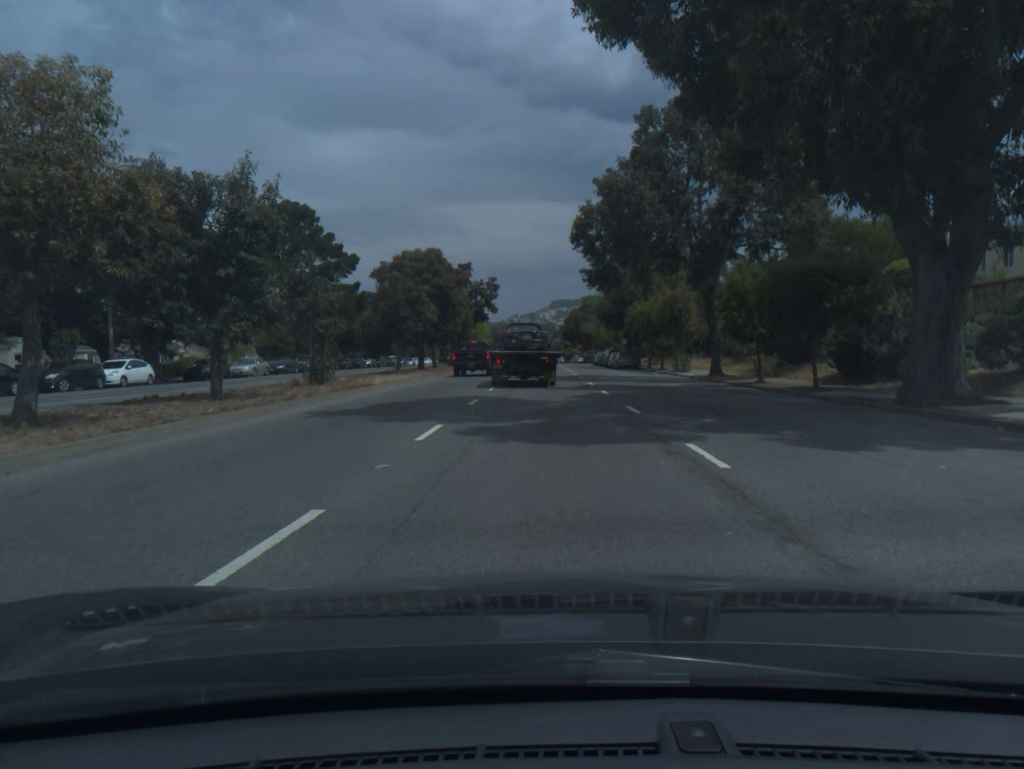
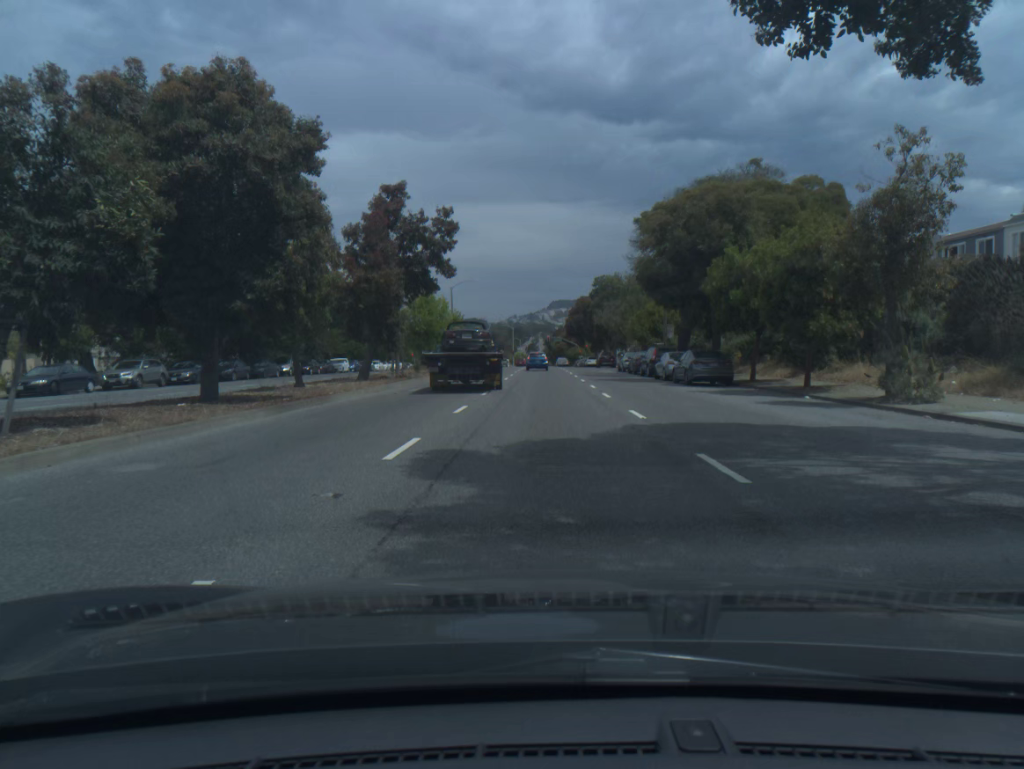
(+0.1, +31.1) m; 0°
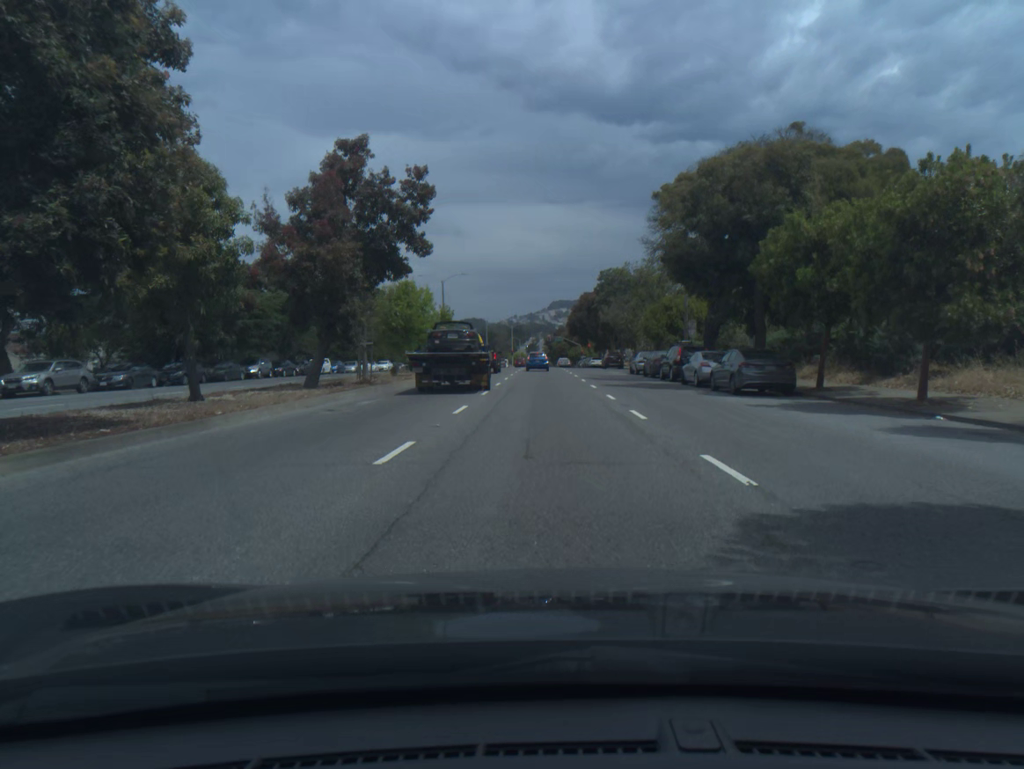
(0.0, +7.6) m; 0°
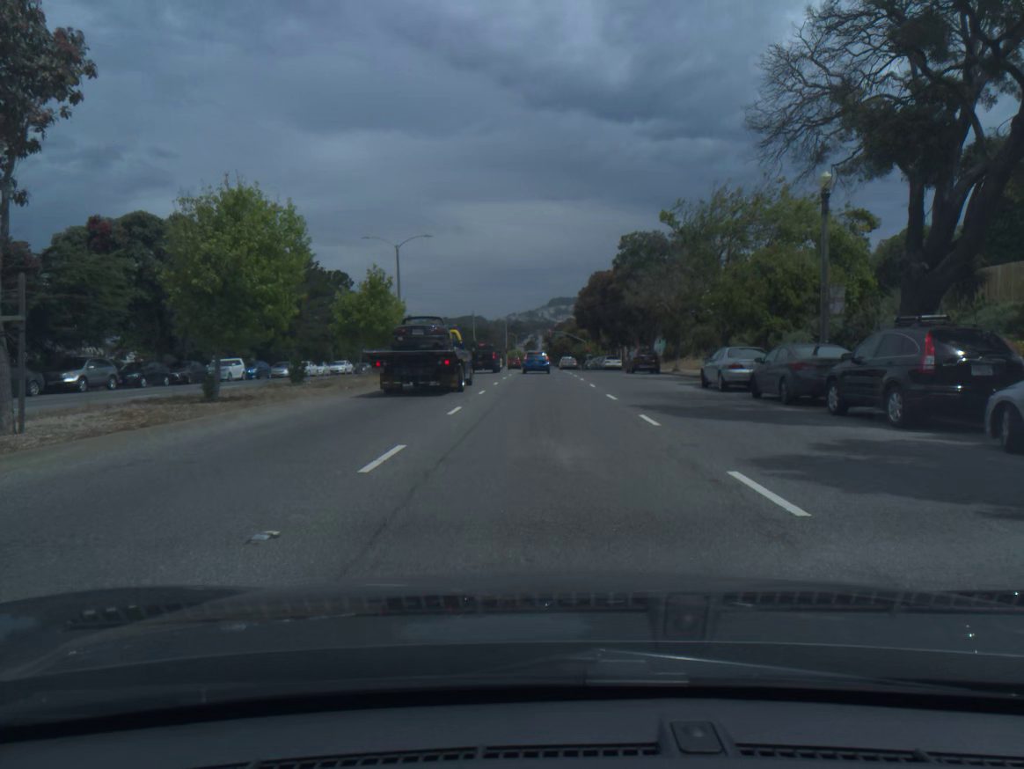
(0.0, +22.6) m; 0°
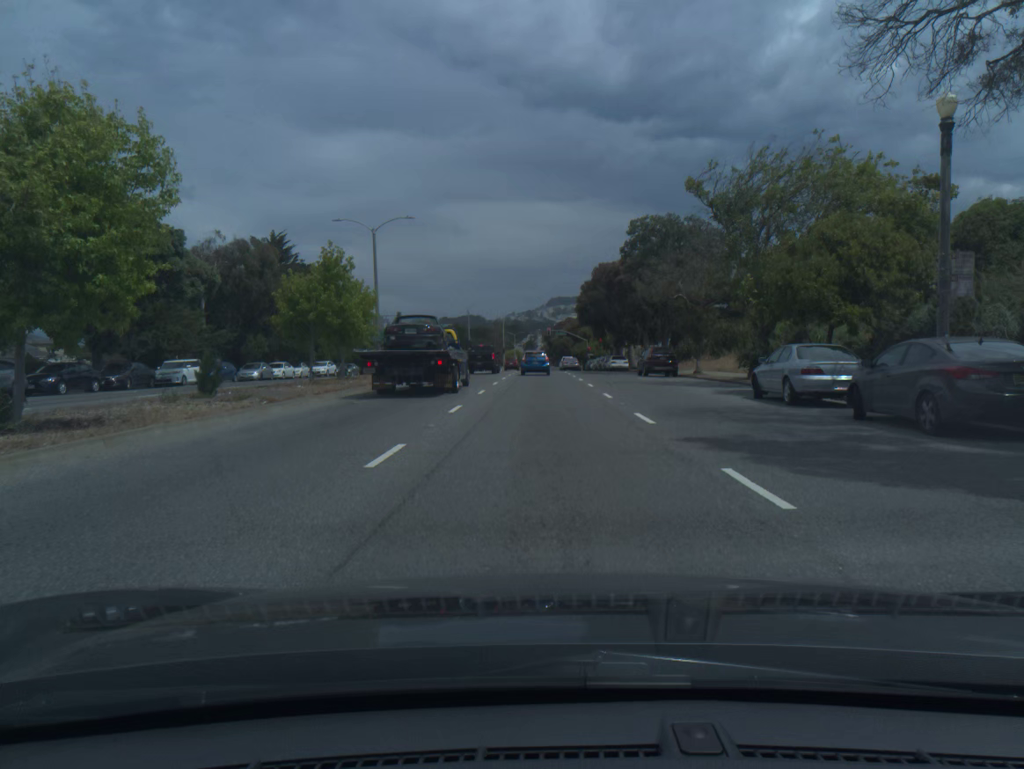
(0.0, +7.1) m; 0°
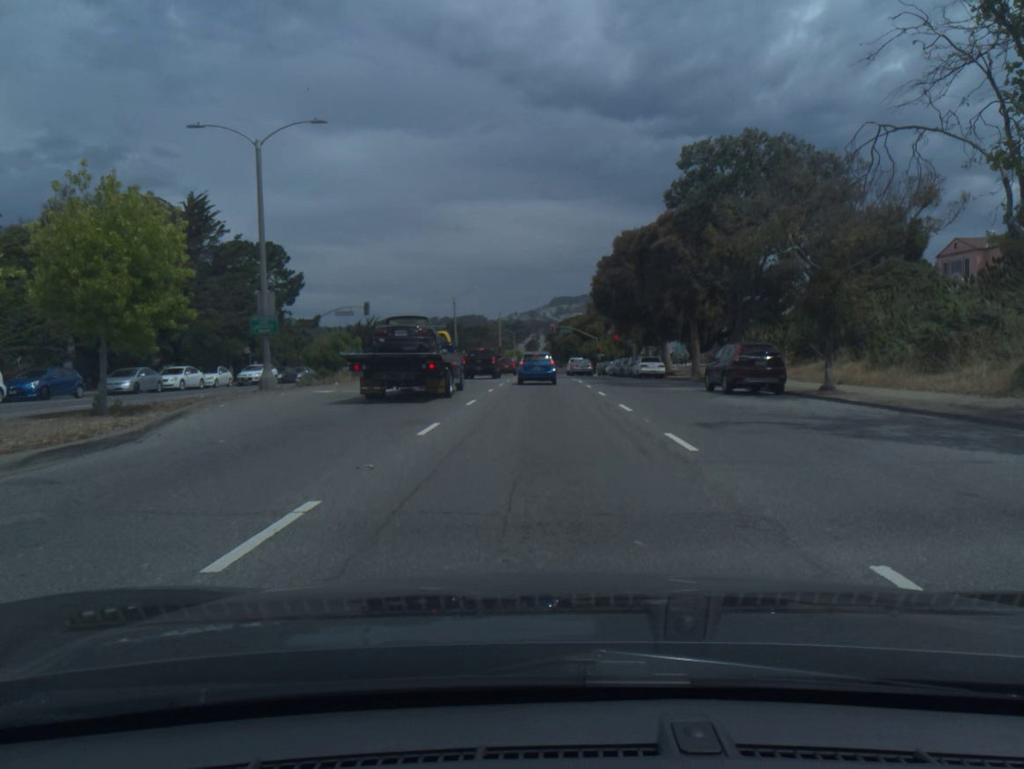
(0.0, +18.8) m; 0°
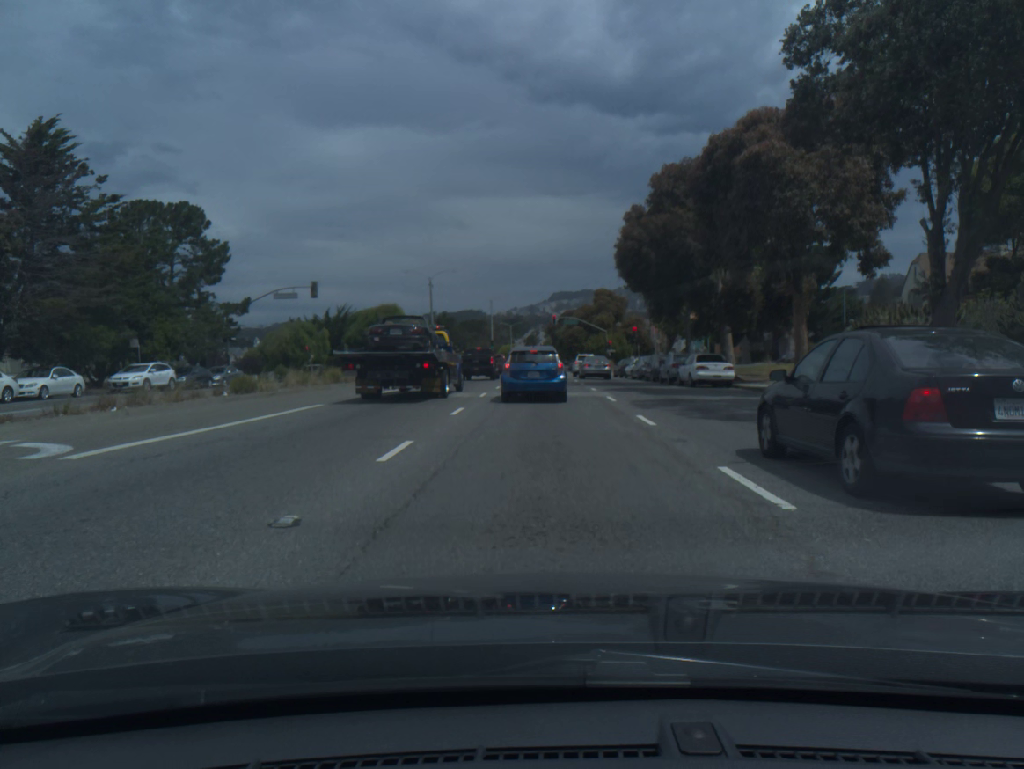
(0.0, +17.9) m; 0°
